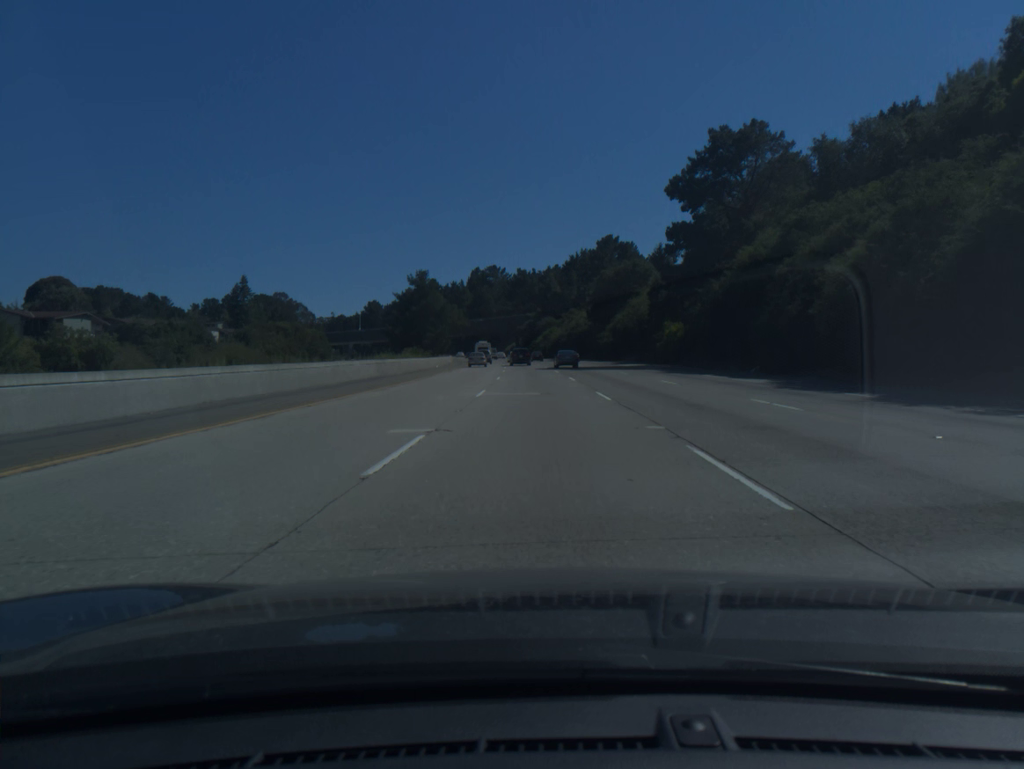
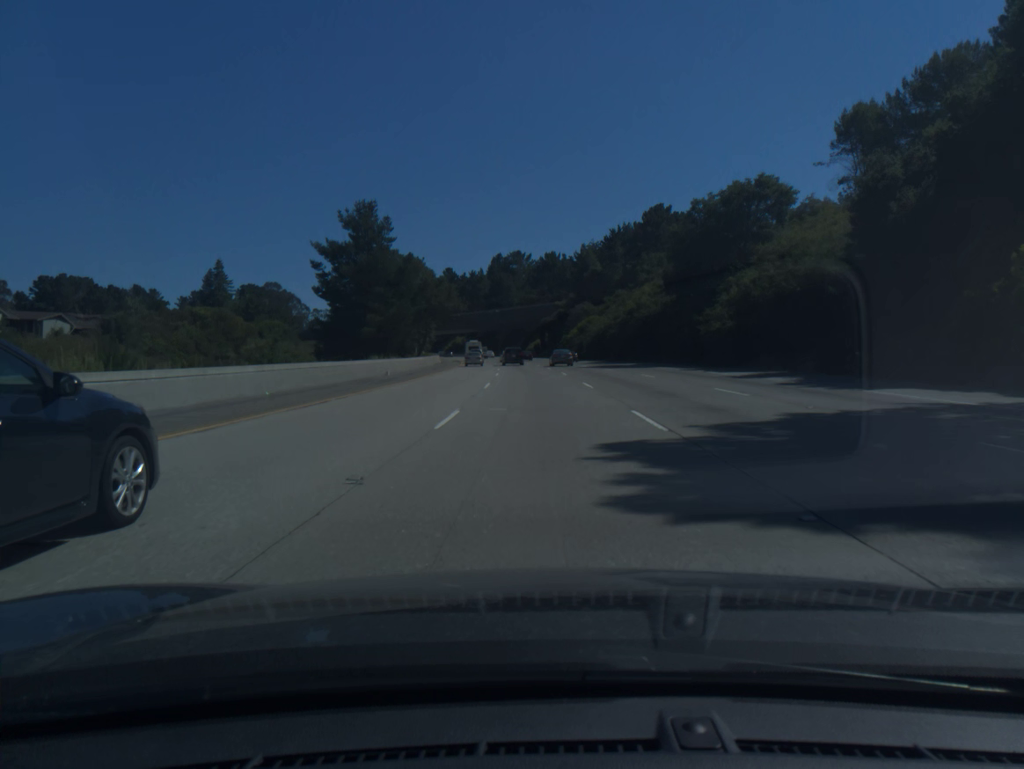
(-0.9, +53.3) m; -2°
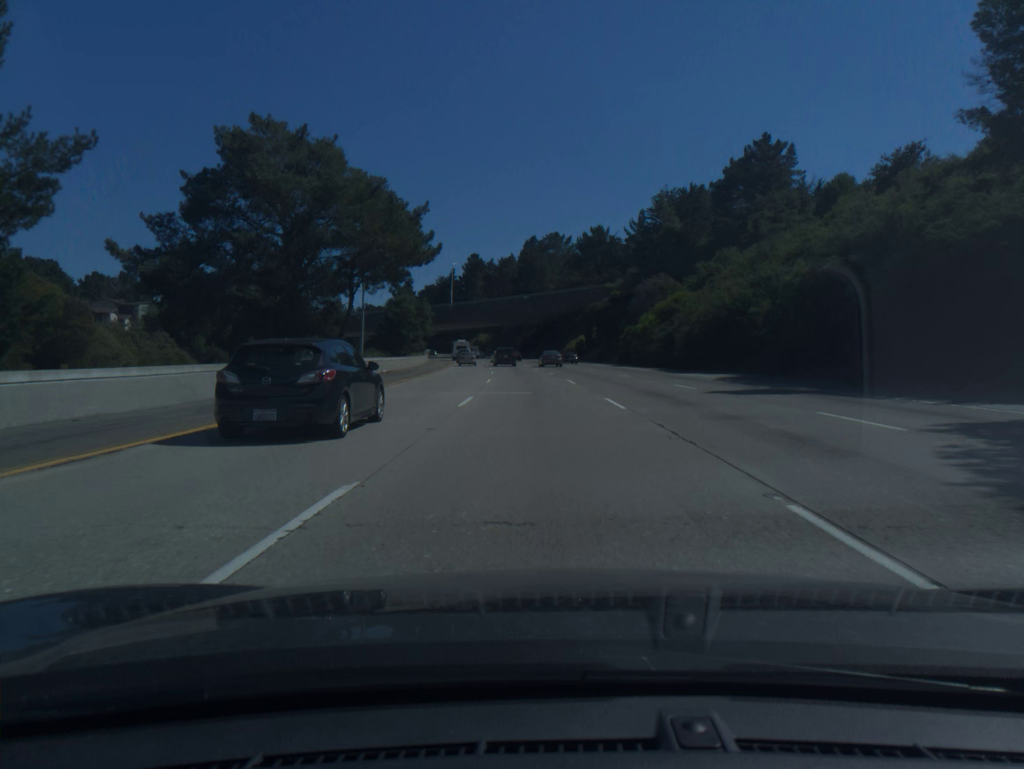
(-1.2, +53.1) m; -3°
